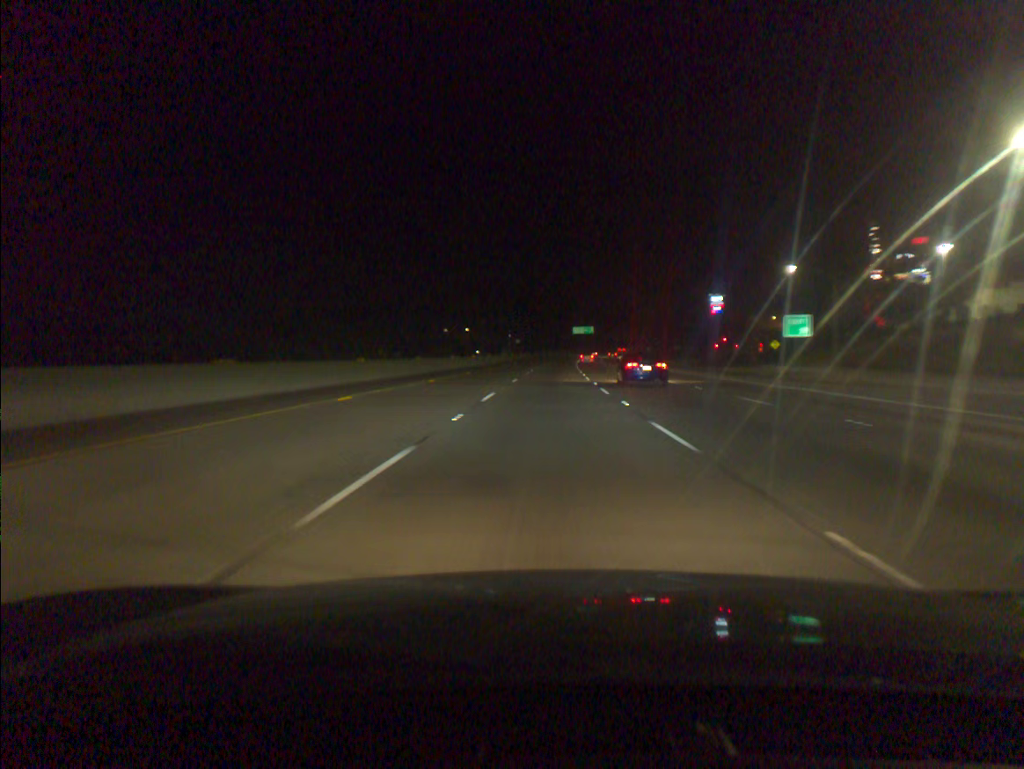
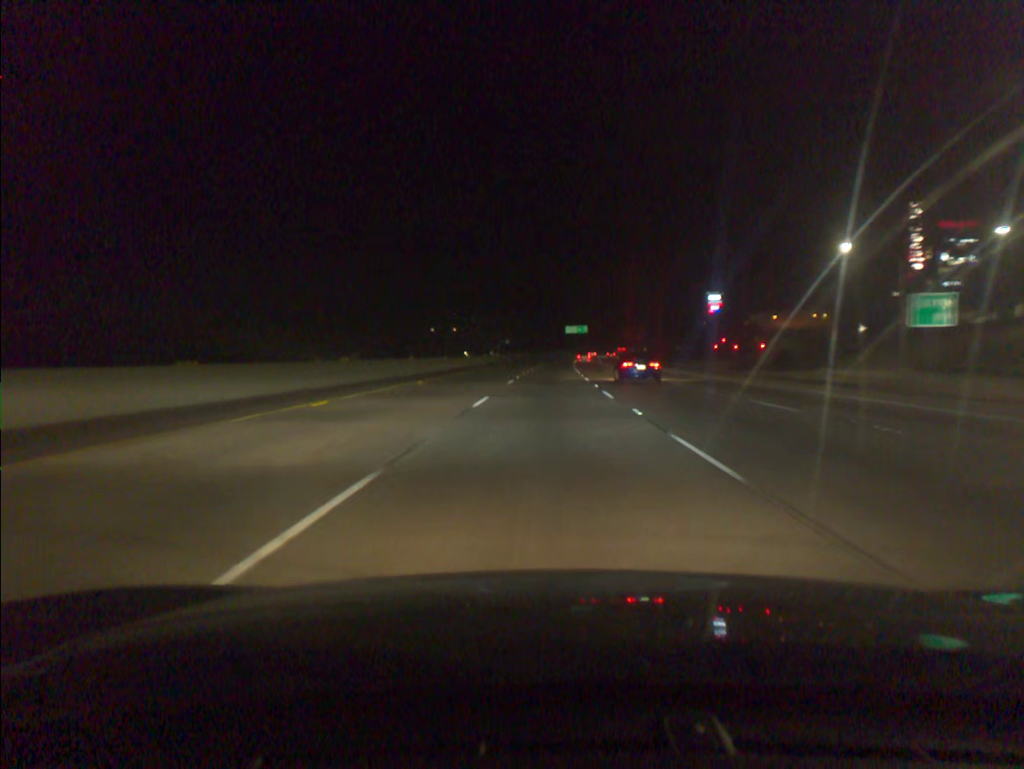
(+0.1, +16.8) m; +1°
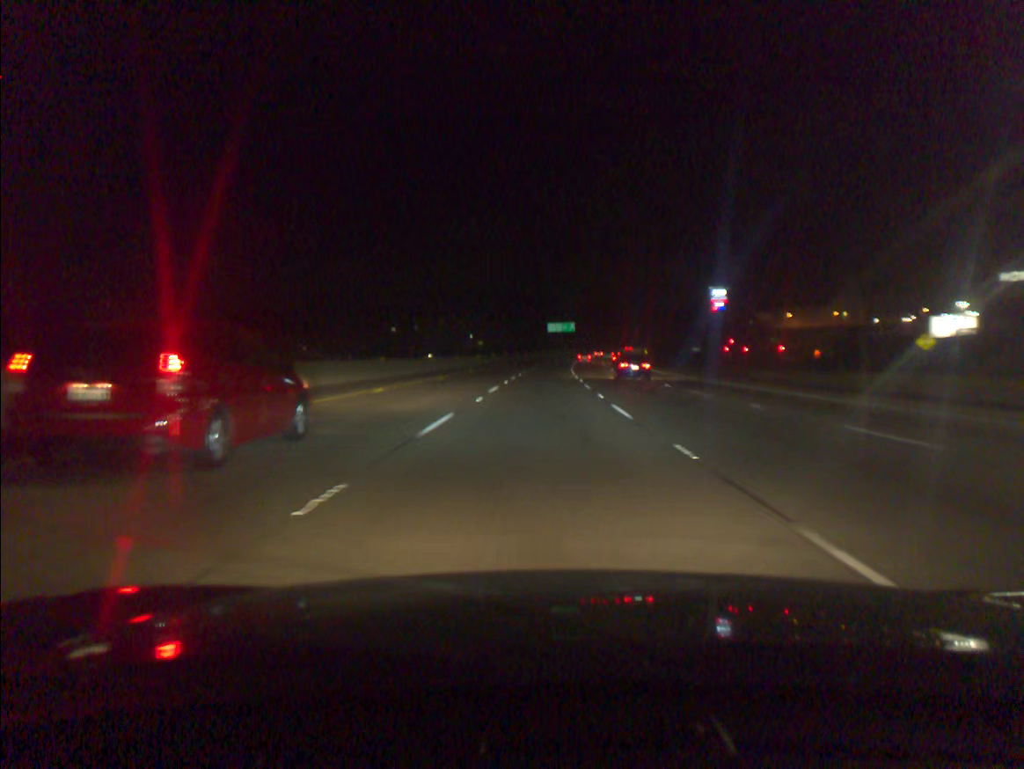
(+0.8, +50.6) m; +2°
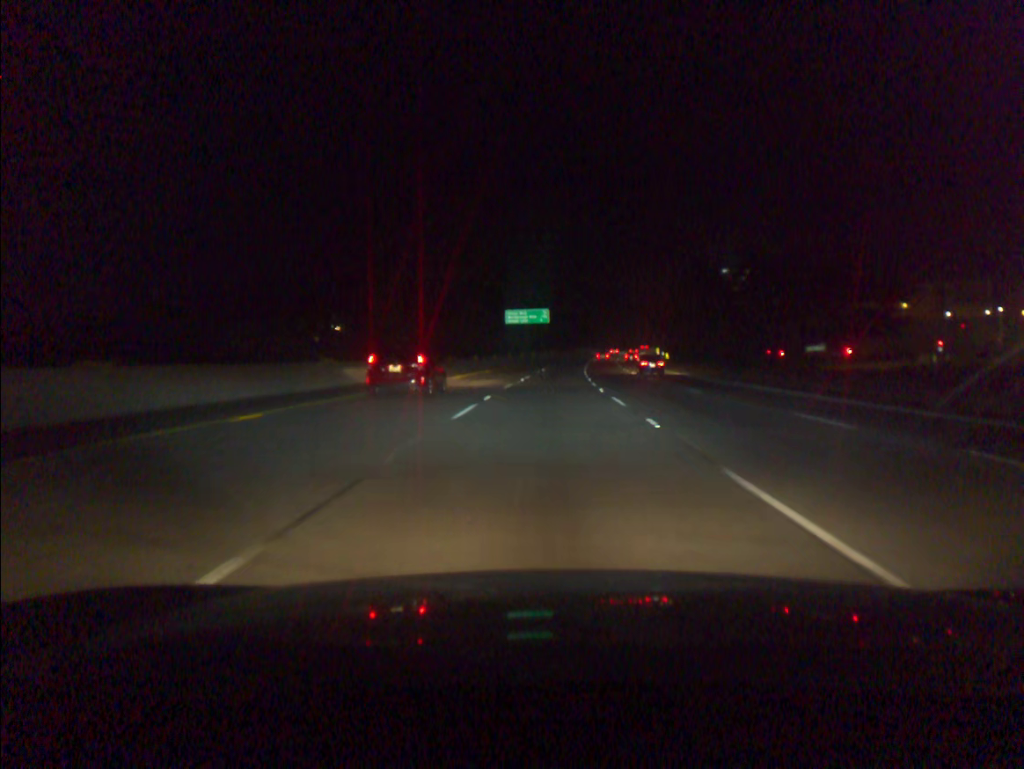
(+1.5, +84.6) m; +3°
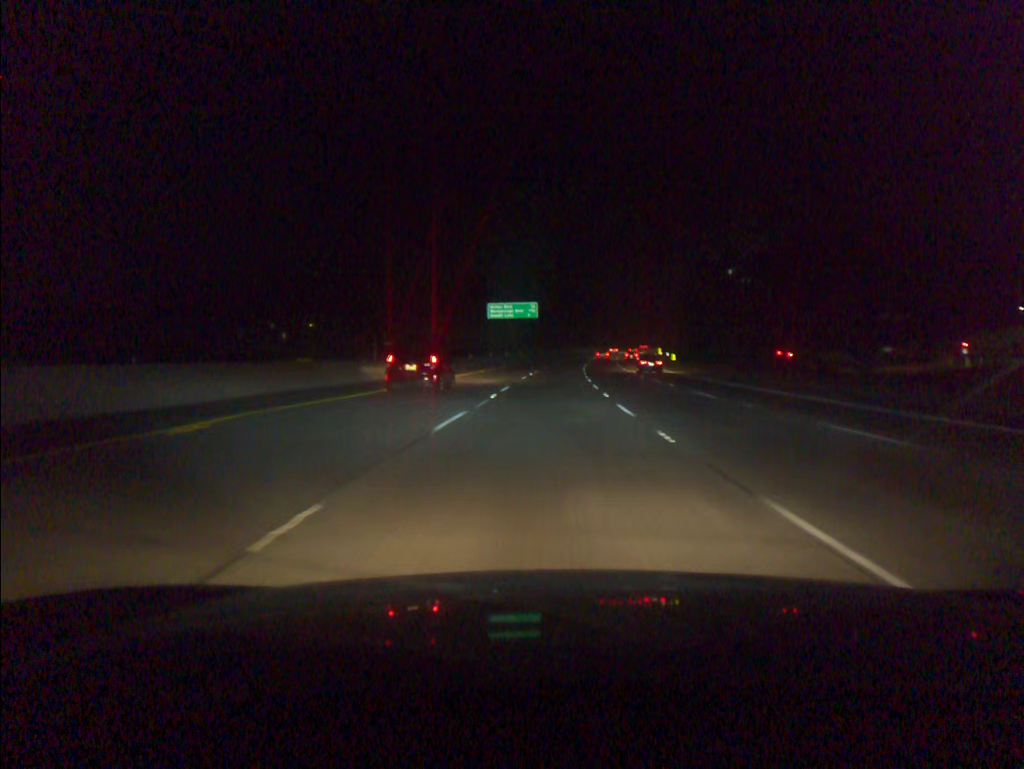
(+0.2, +16.9) m; +1°
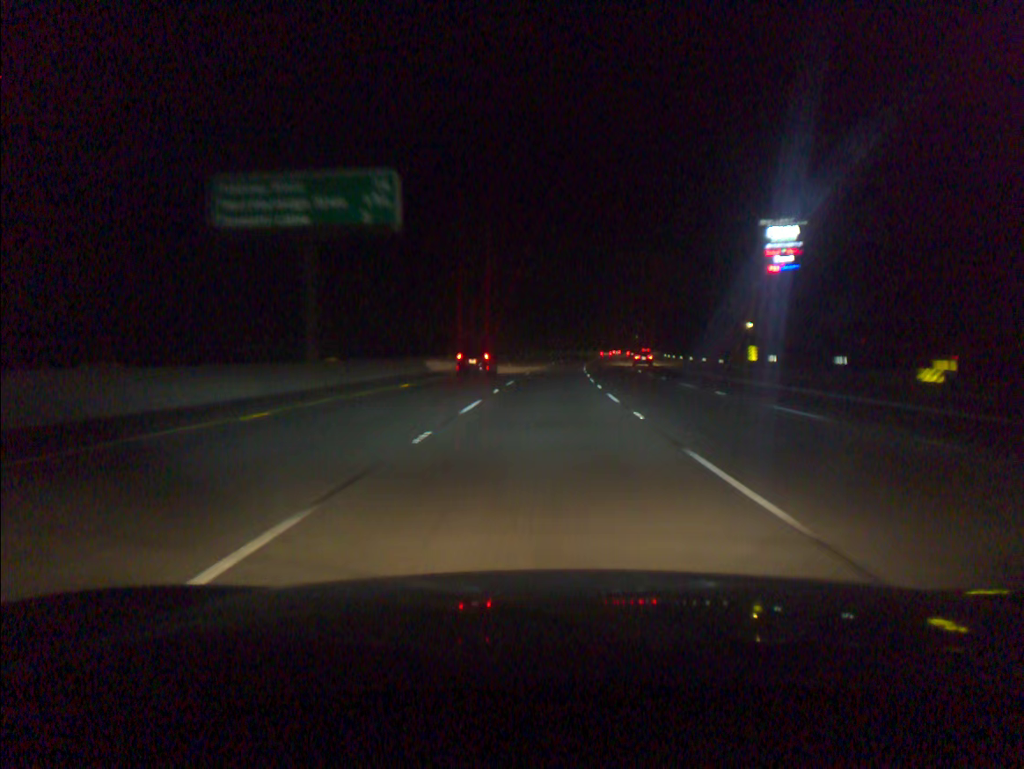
(+3.1, +84.2) m; +4°
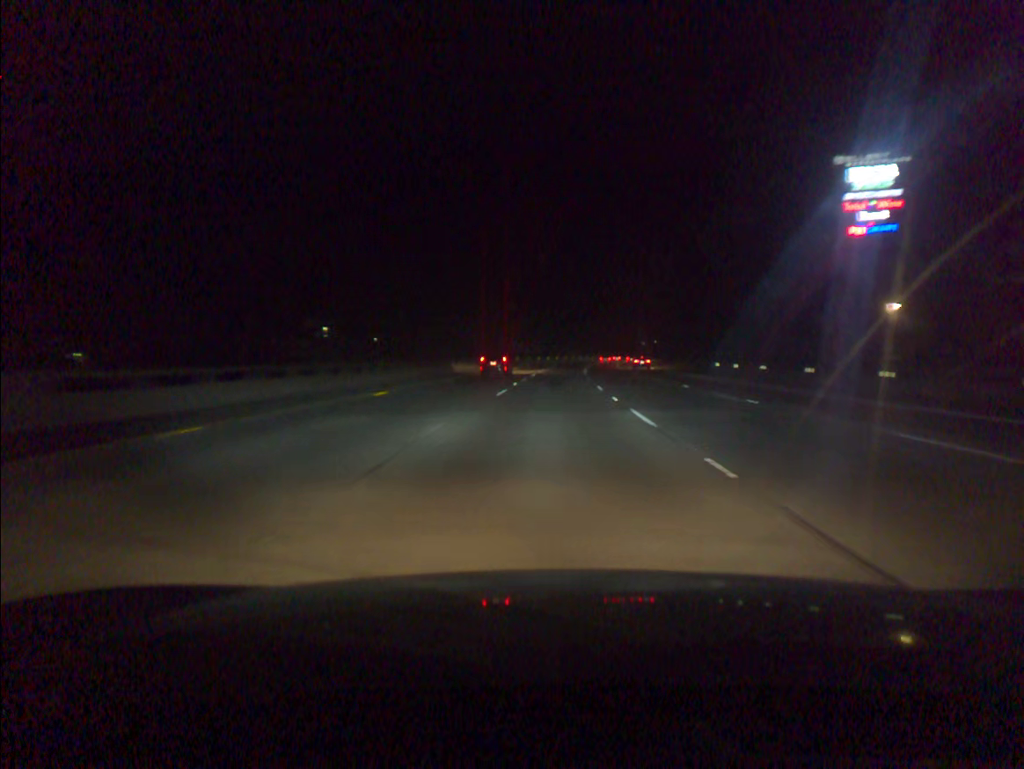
(+1.0, +50.3) m; +2°
